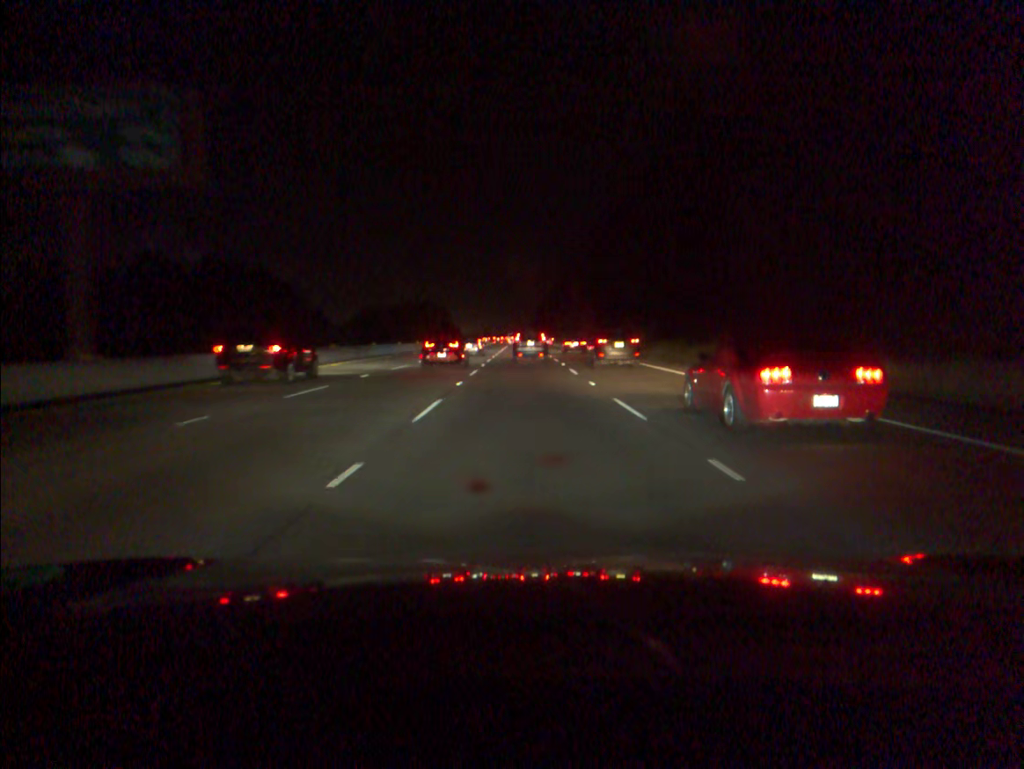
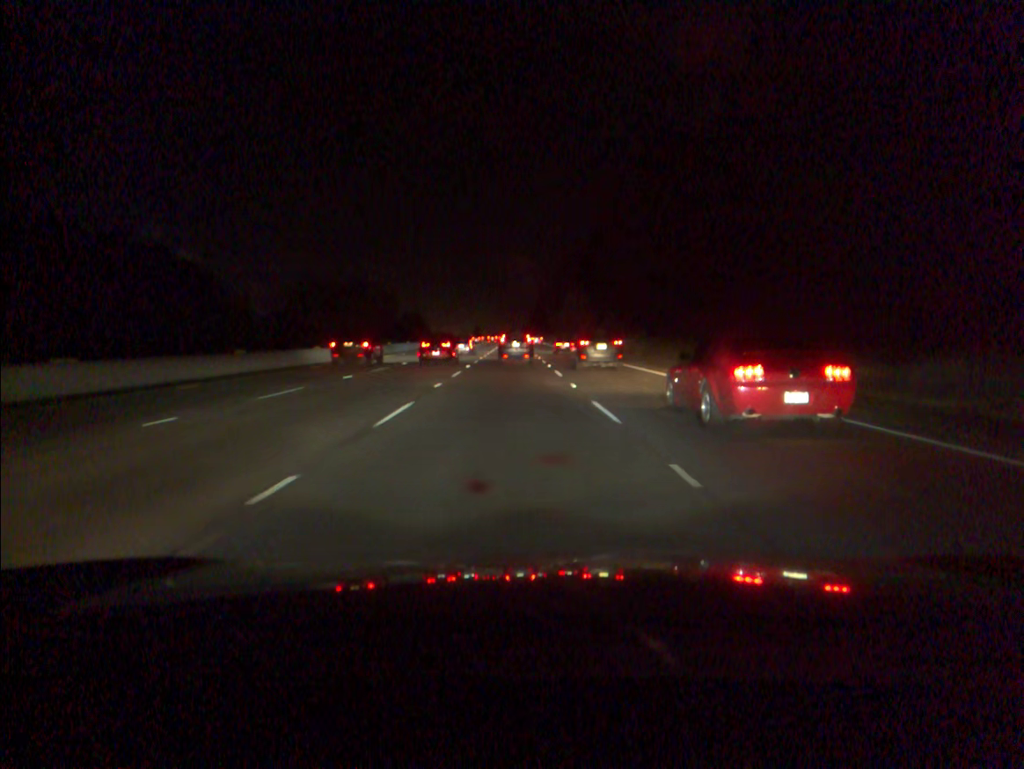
(+0.1, +44.3) m; 0°
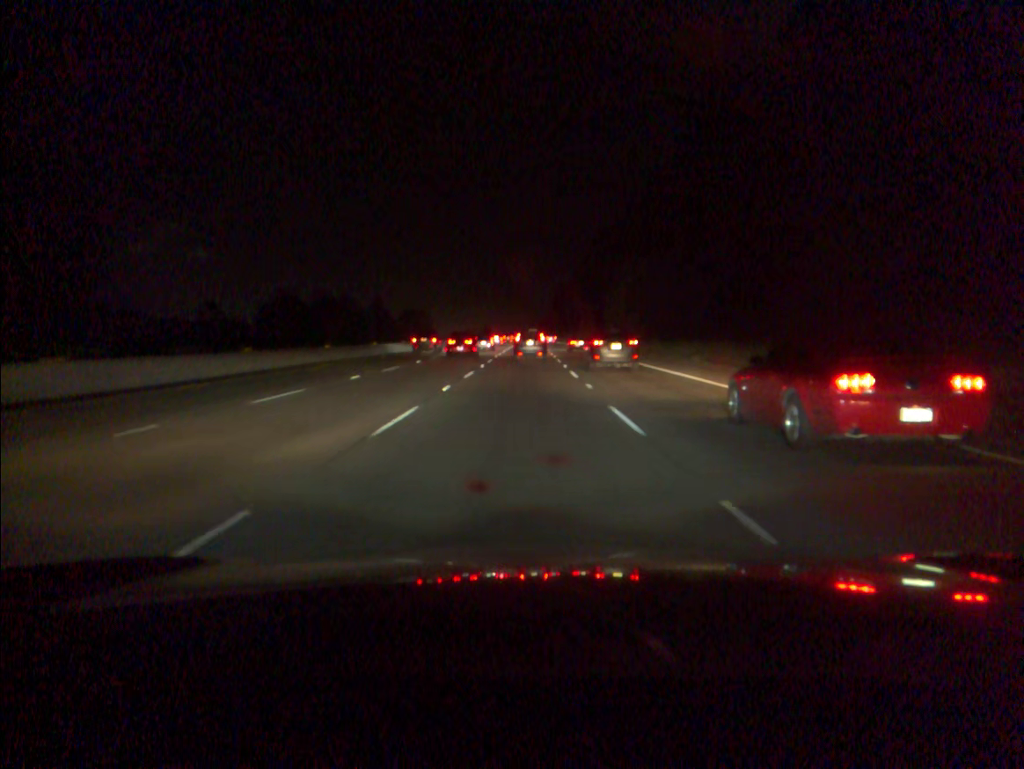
(-0.7, +59.7) m; -1°
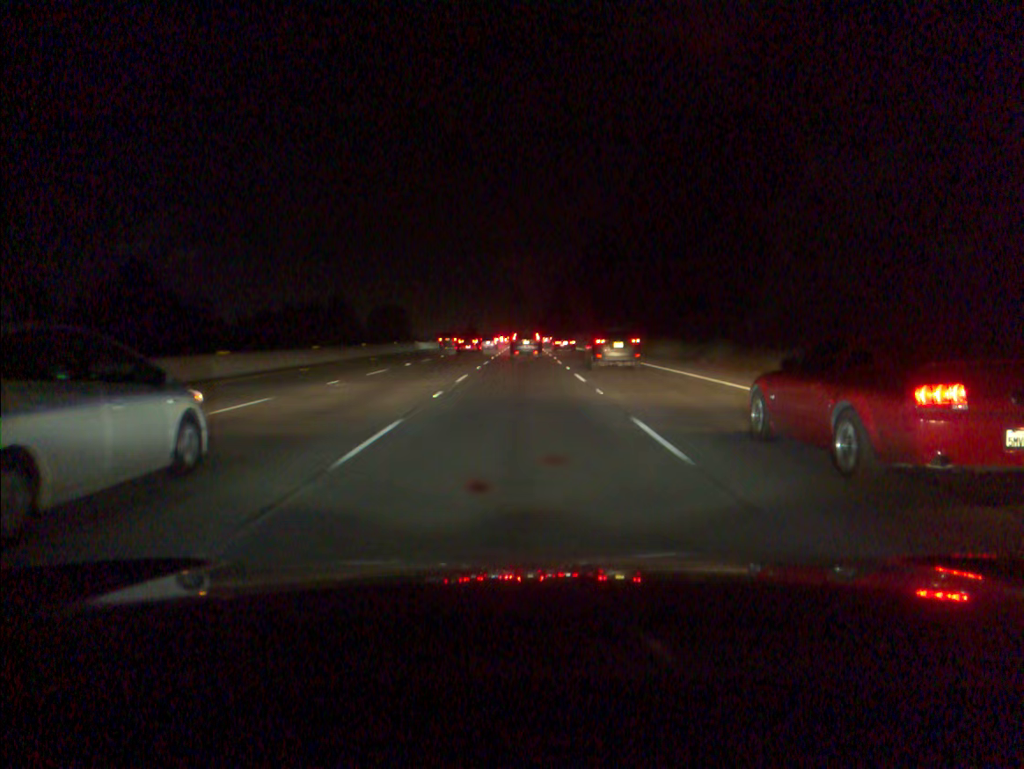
(+0.2, +61.1) m; 0°
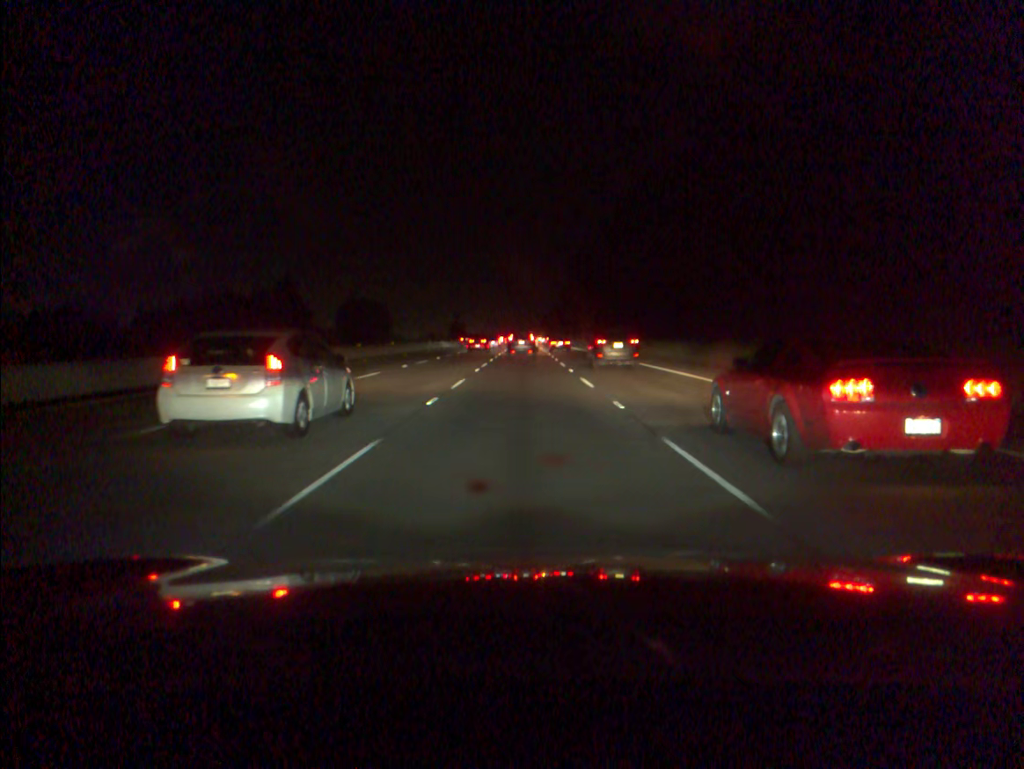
(0.0, +60.9) m; 0°
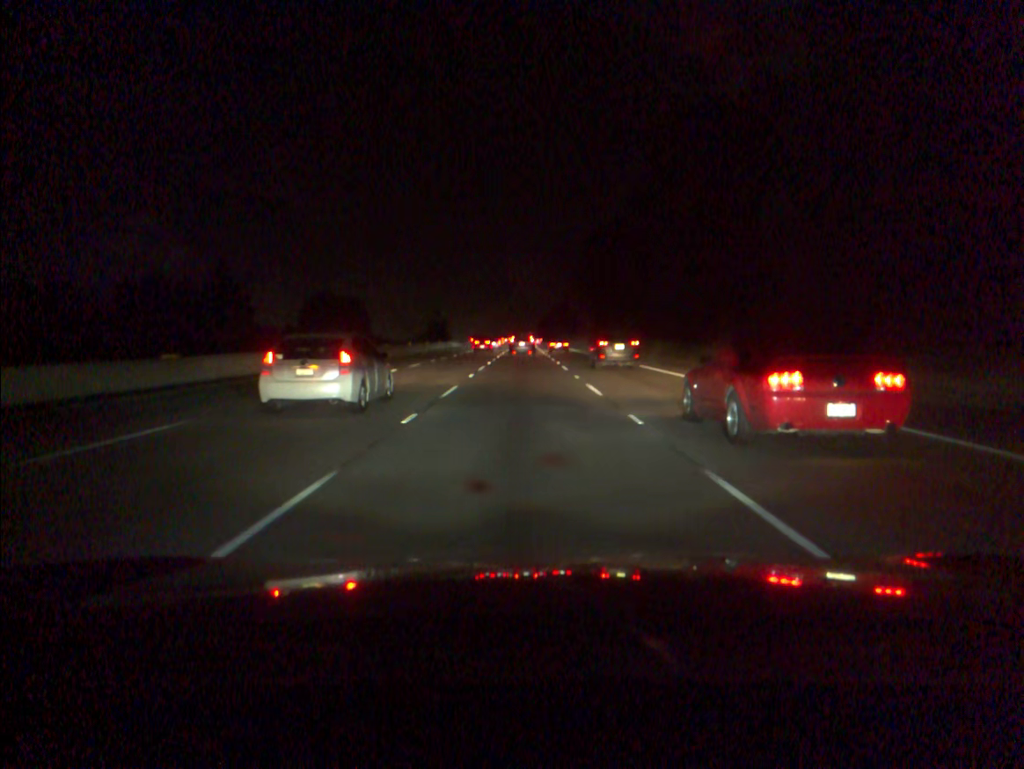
(0.0, +46.3) m; 0°
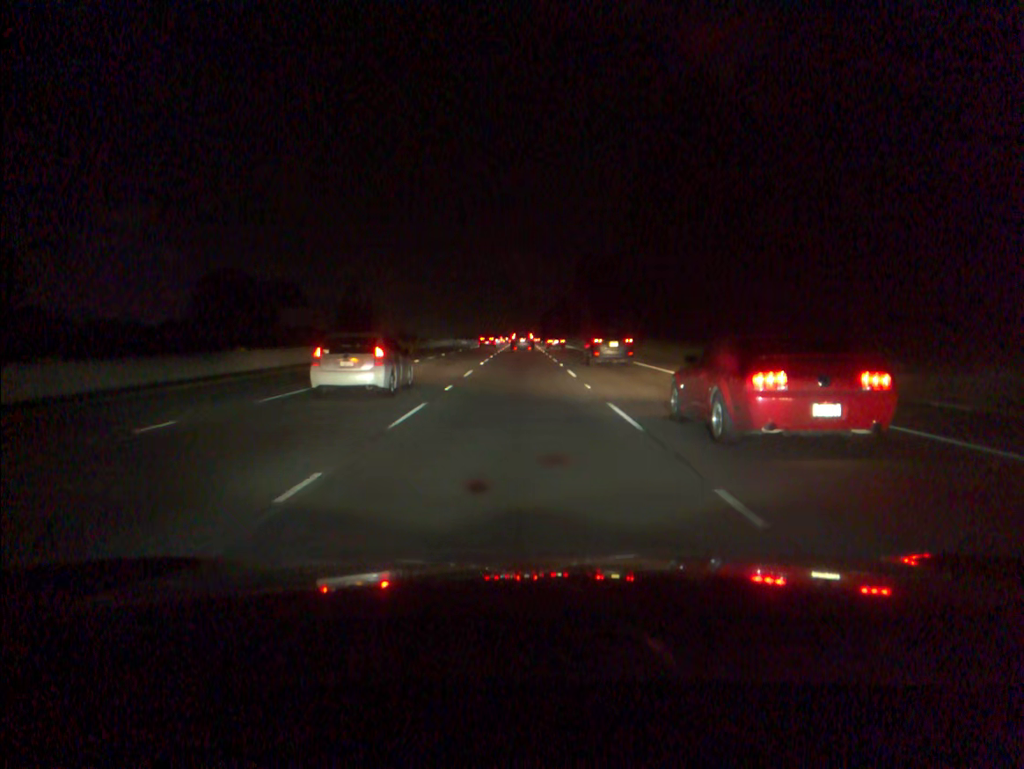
(0.0, +79.8) m; 0°
